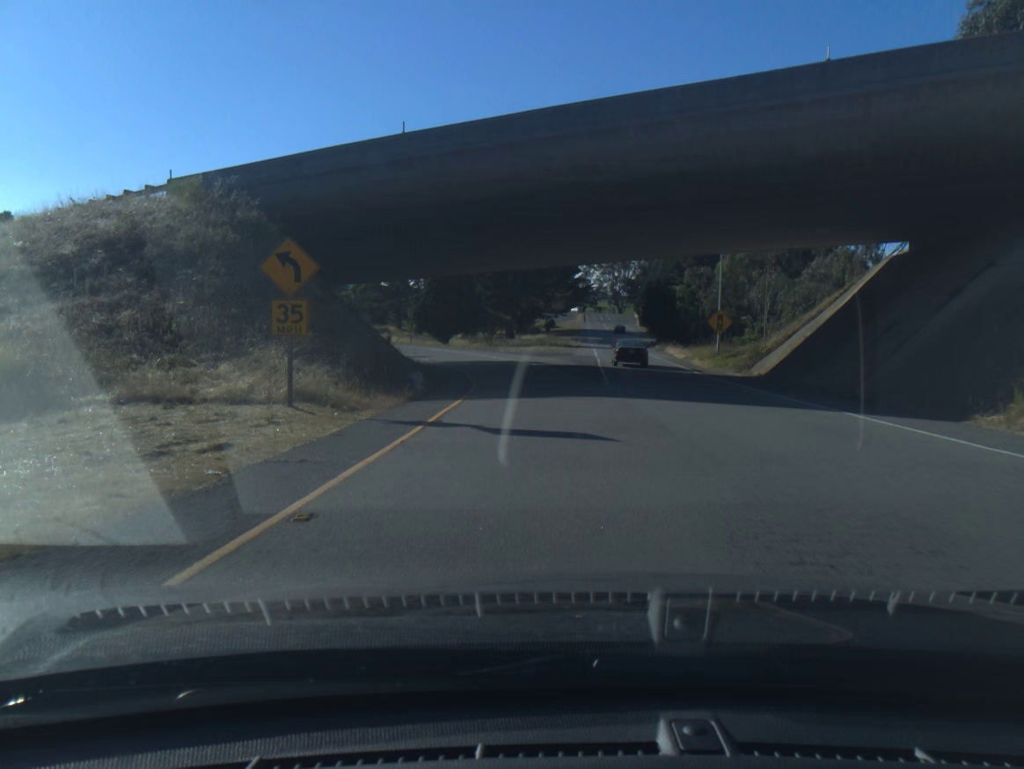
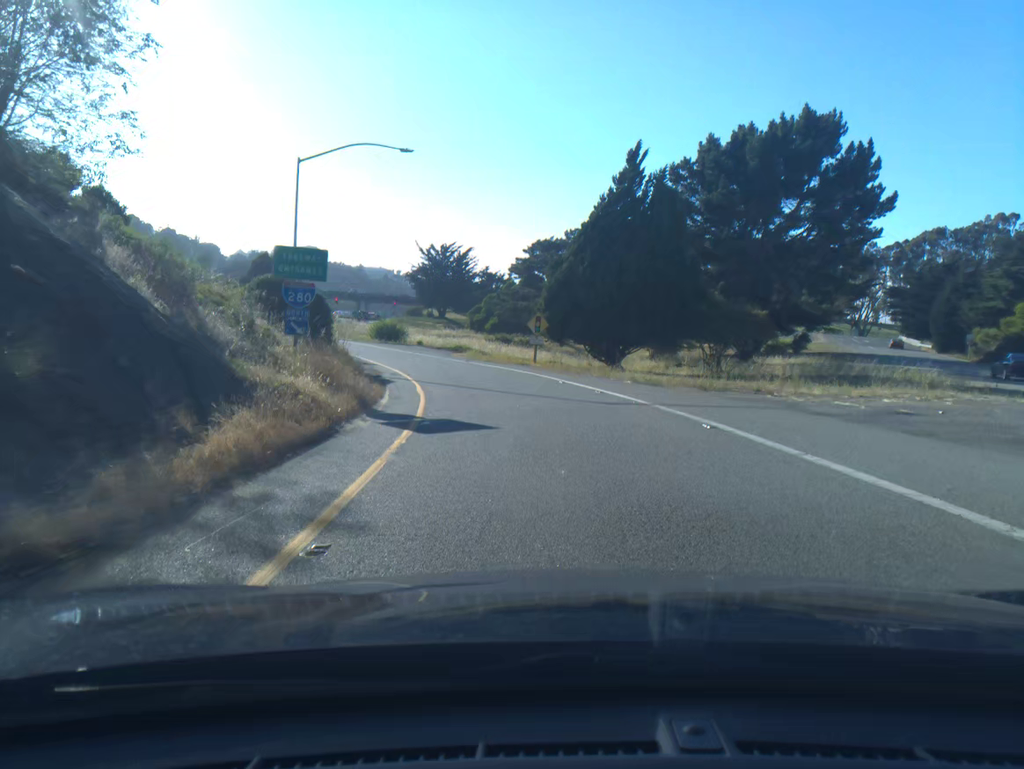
(-4.9, +50.0) m; -13°
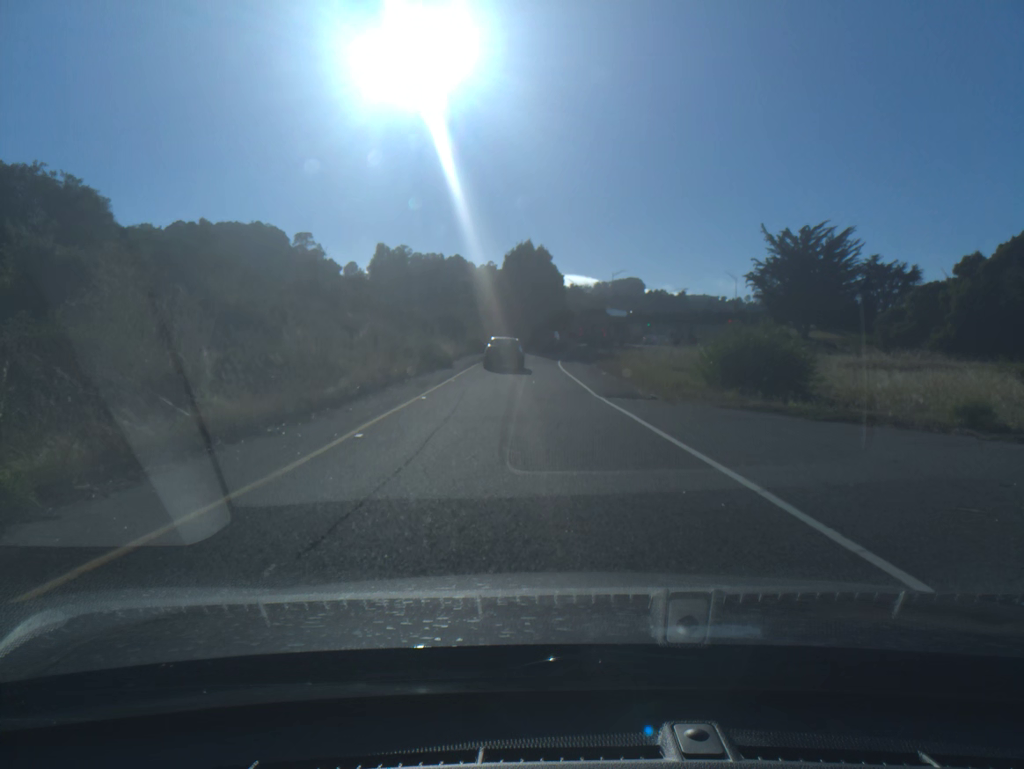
(-11.4, +52.3) m; -23°
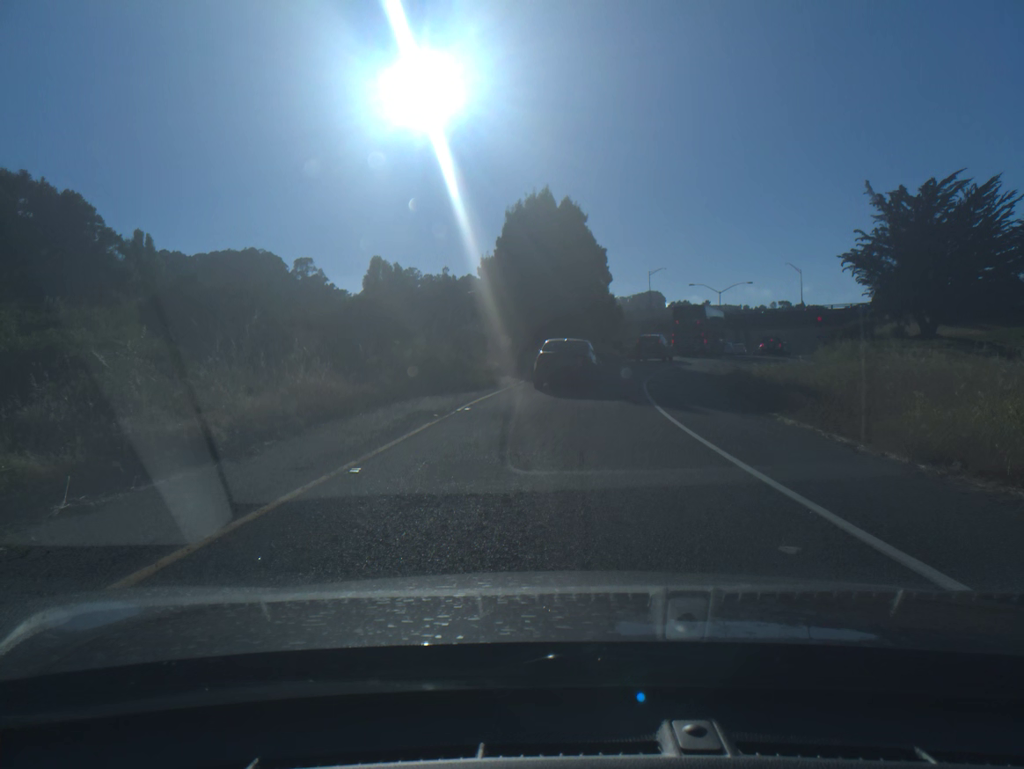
(-0.8, +32.9) m; -1°
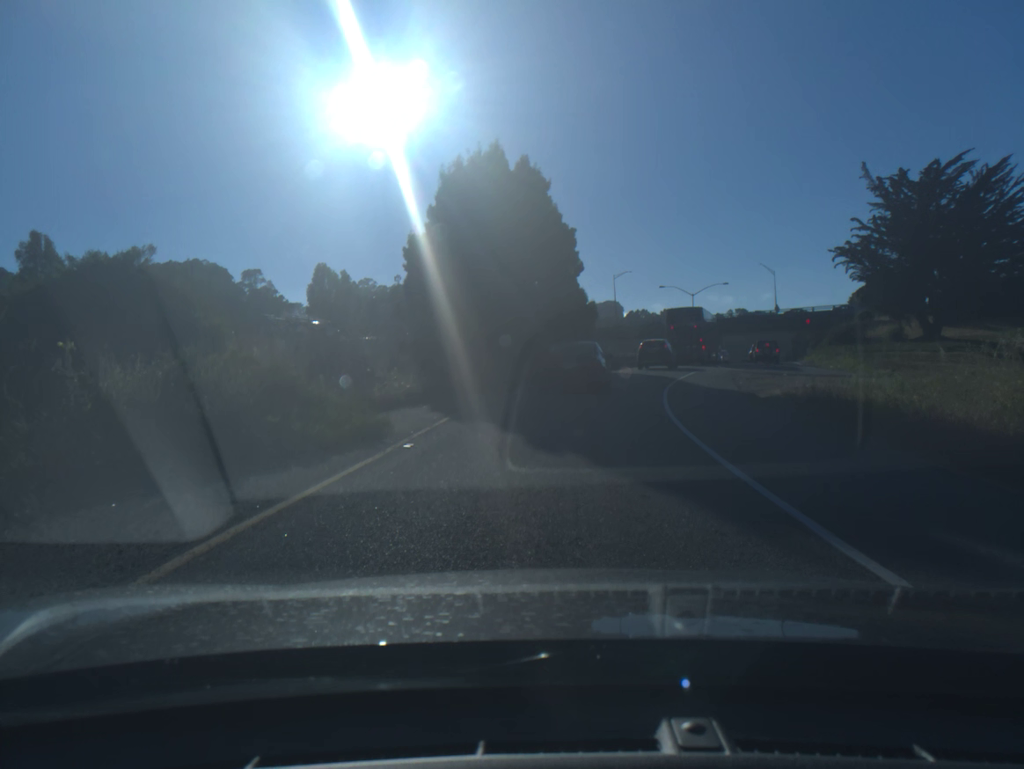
(+0.2, +12.3) m; +3°
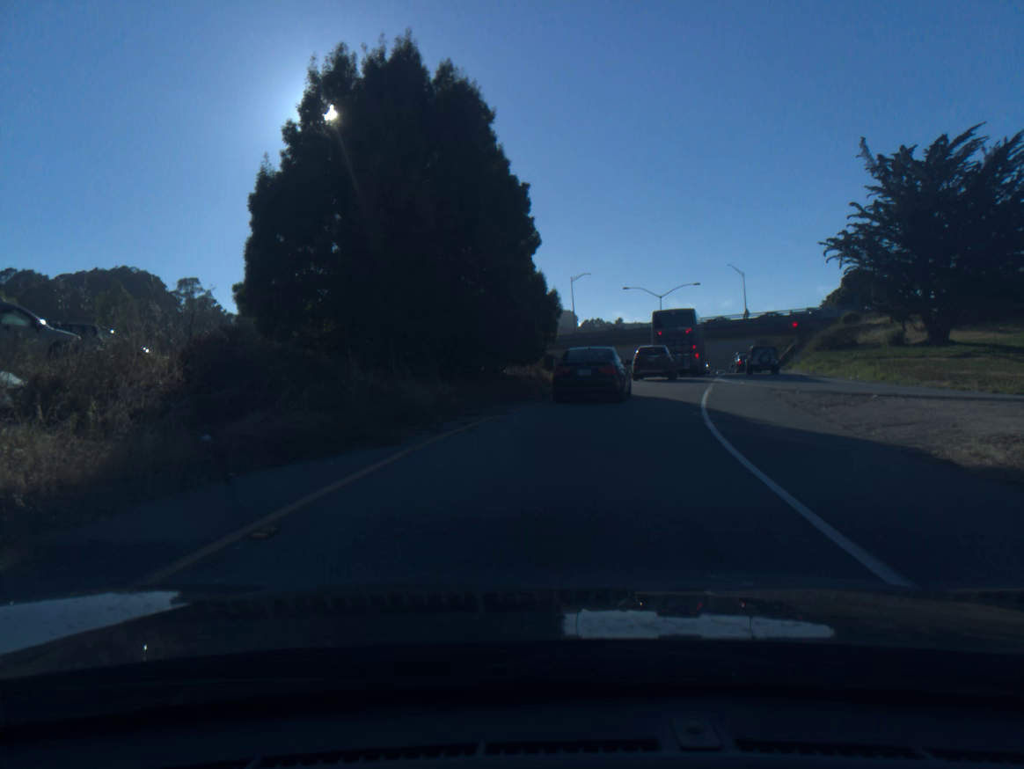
(+0.3, +12.2) m; +3°
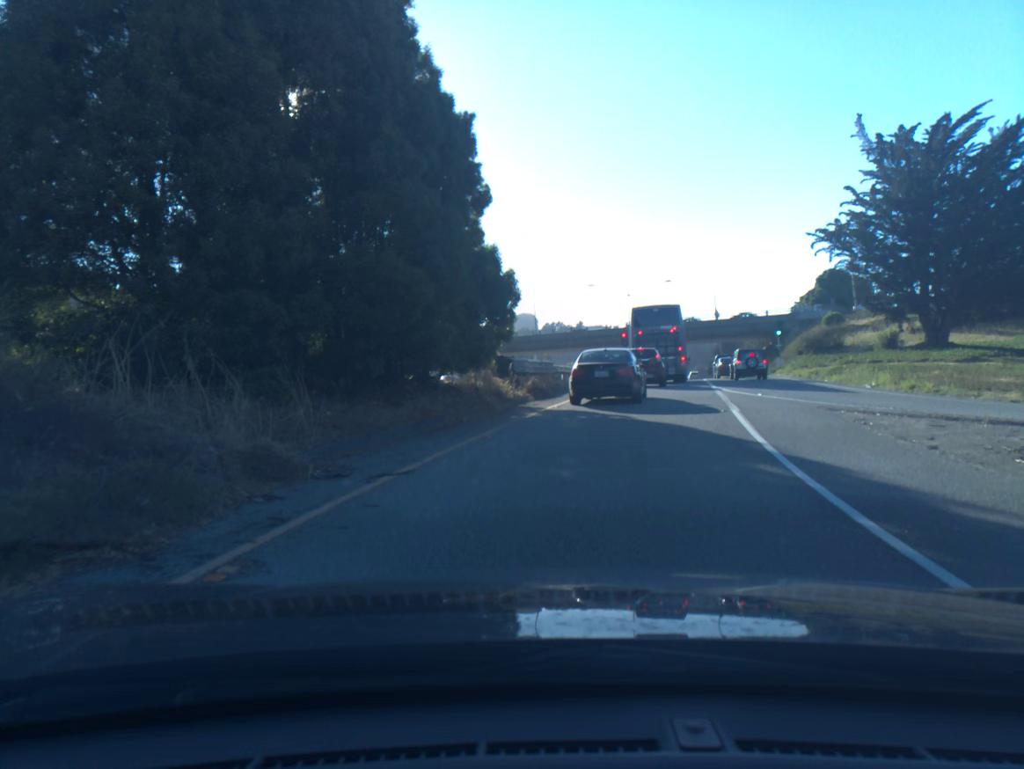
(+0.2, +8.2) m; +4°
